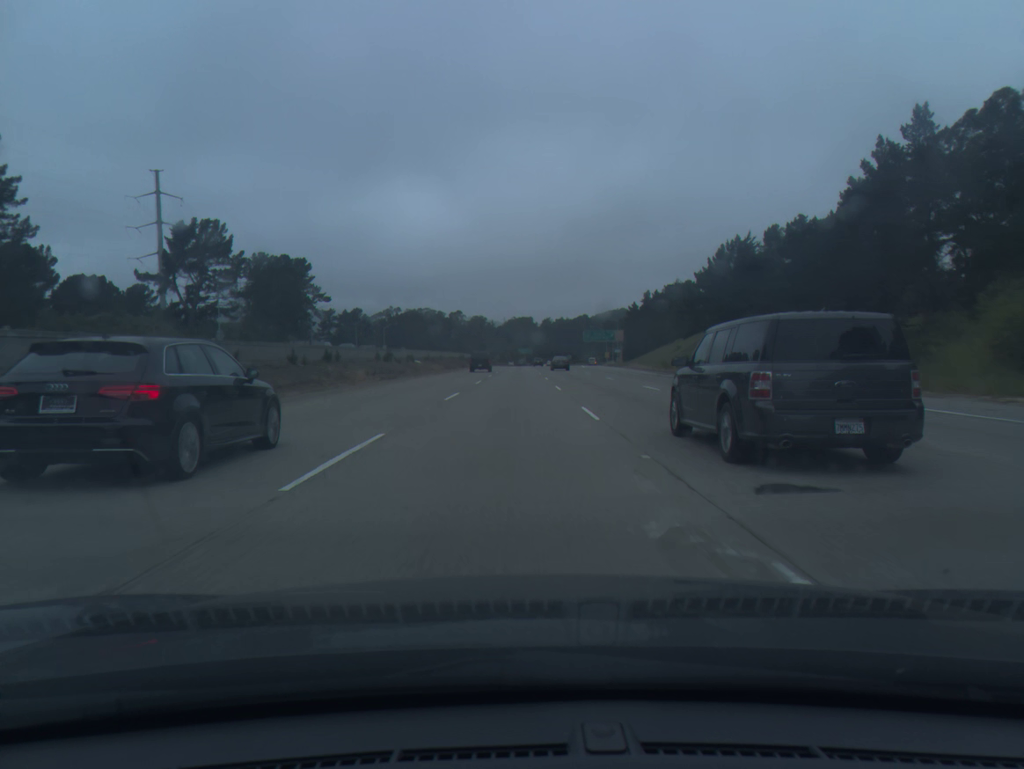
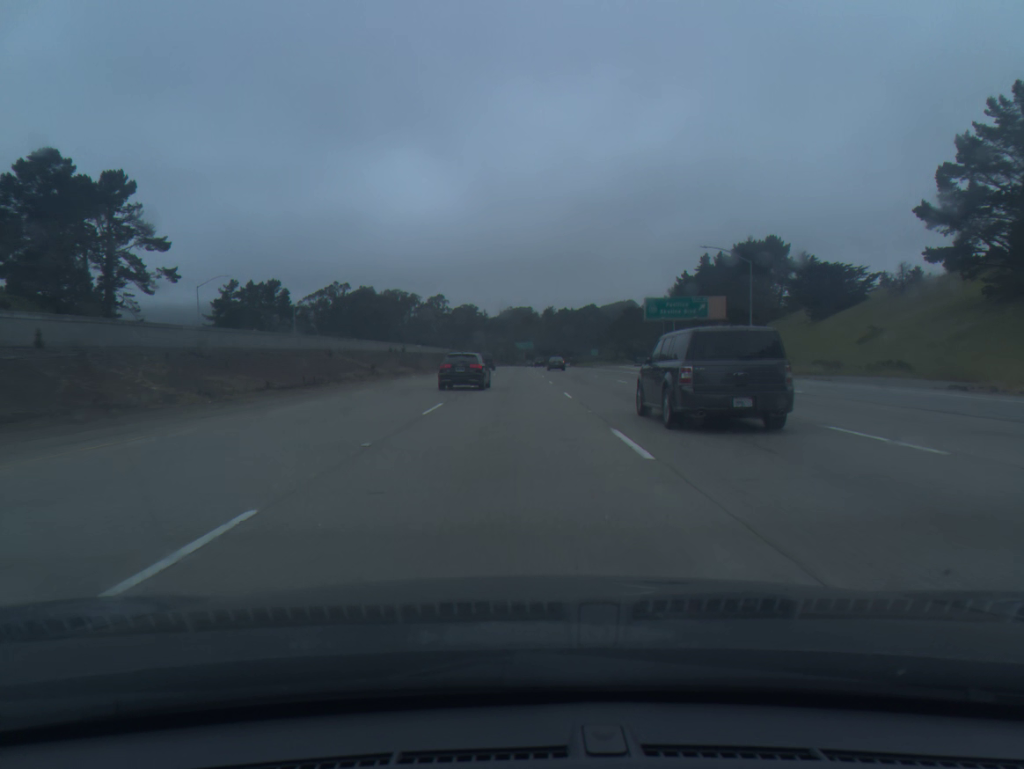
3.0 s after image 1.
(0.0, +93.7) m; 0°
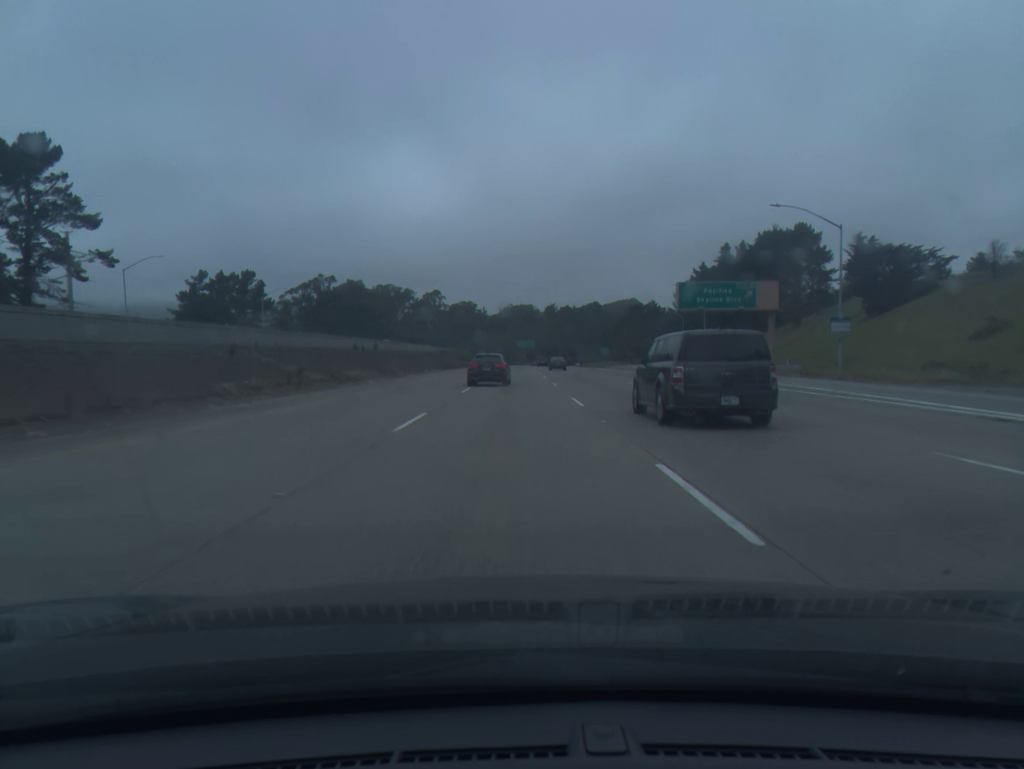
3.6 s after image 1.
(0.0, +18.7) m; 0°
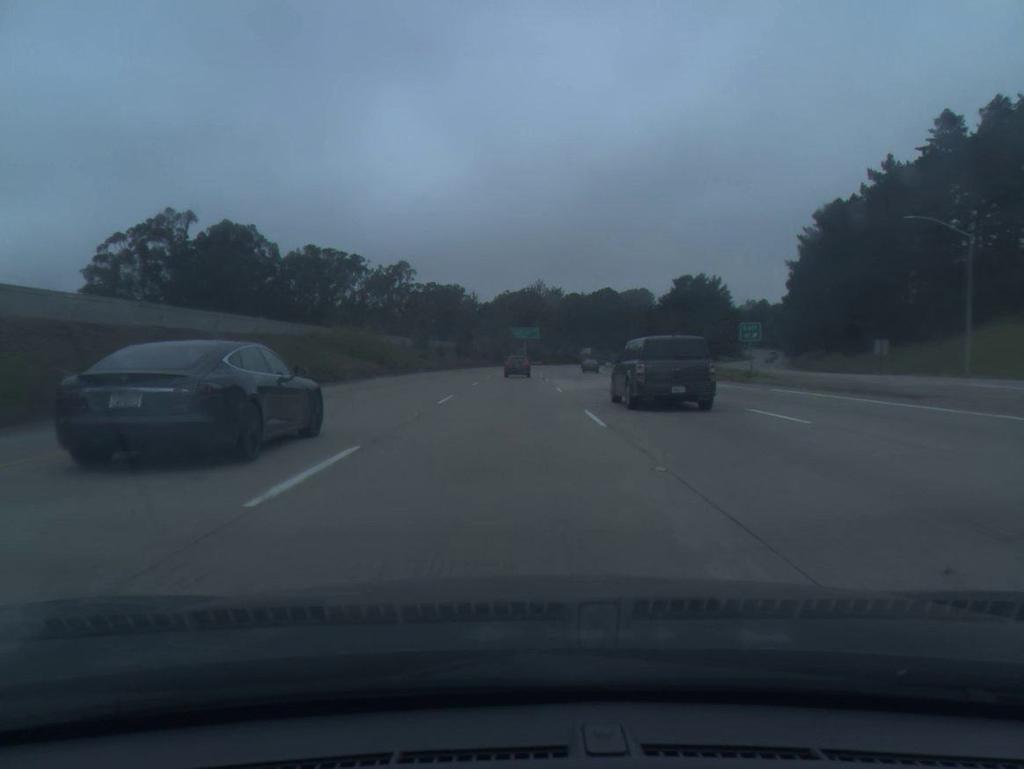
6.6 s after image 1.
(+0.1, +93.6) m; 0°
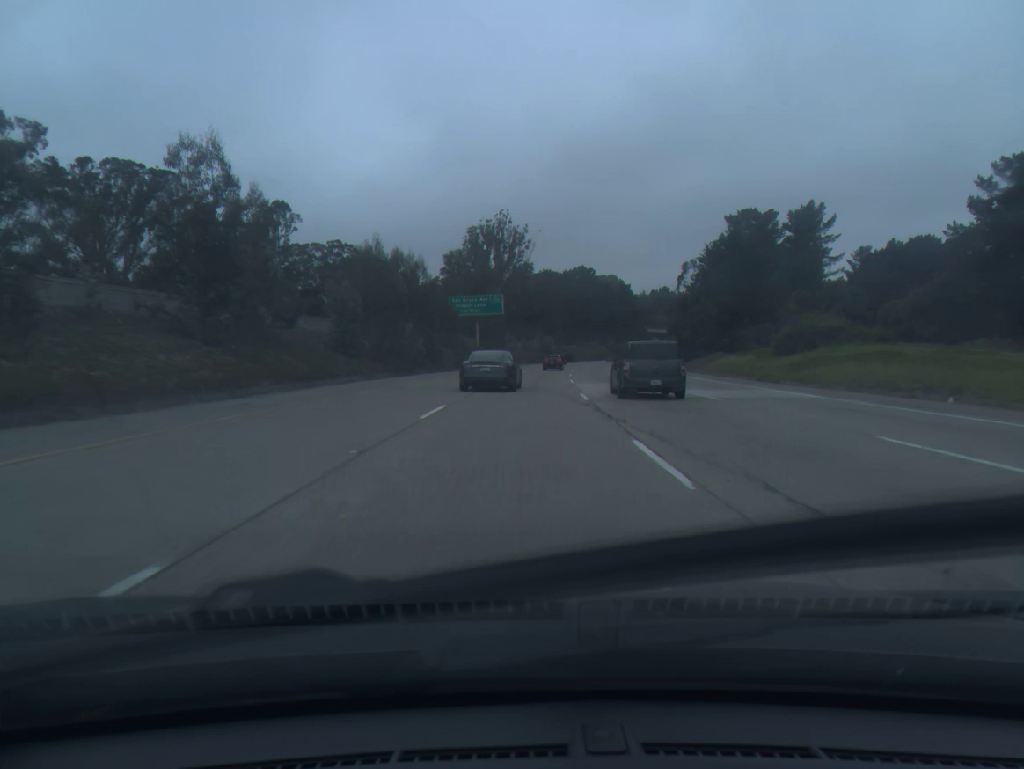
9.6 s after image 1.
(+1.1, +93.8) m; +3°
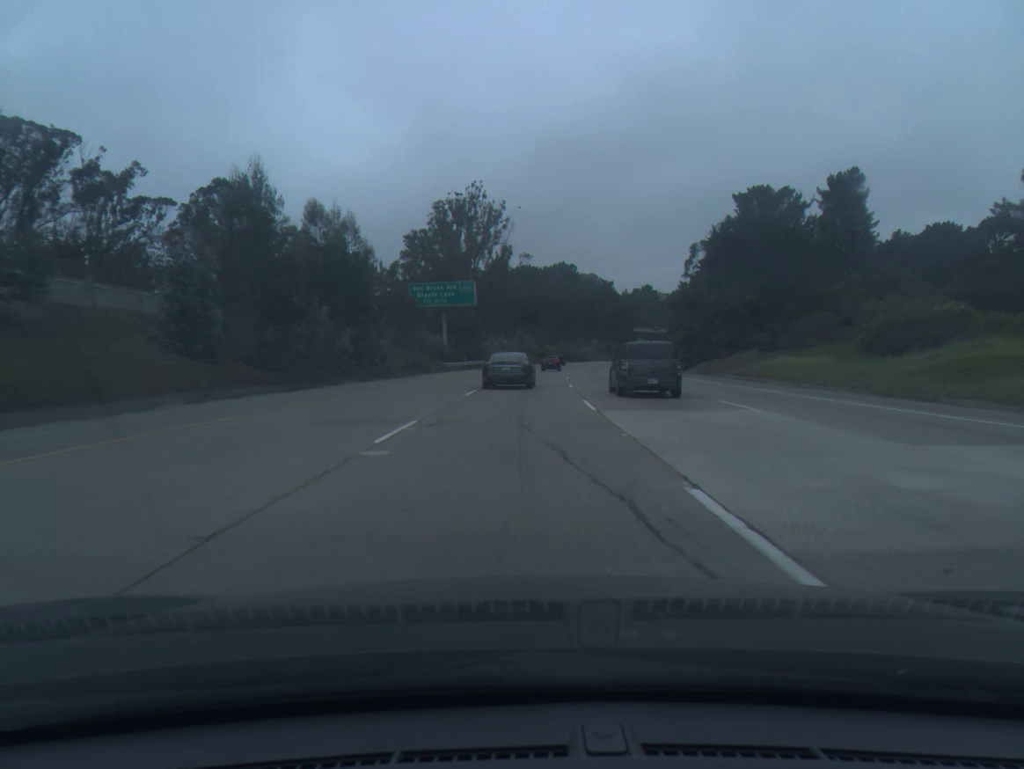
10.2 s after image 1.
(+0.2, +18.8) m; +2°
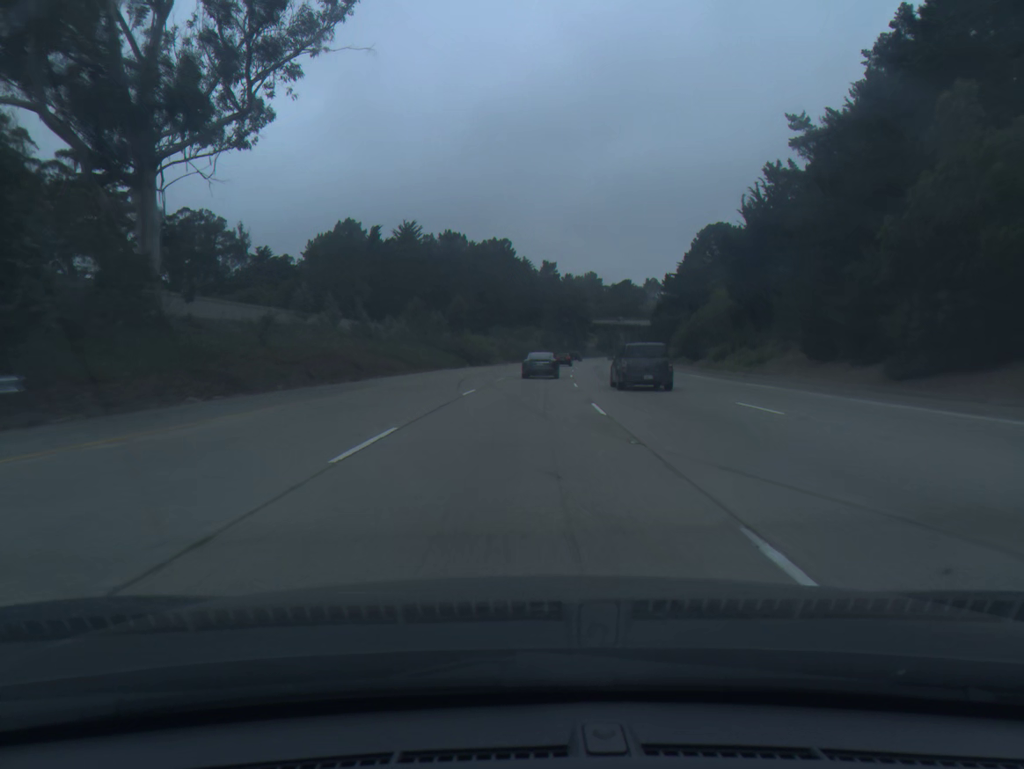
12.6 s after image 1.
(+3.4, +75.3) m; +5°
